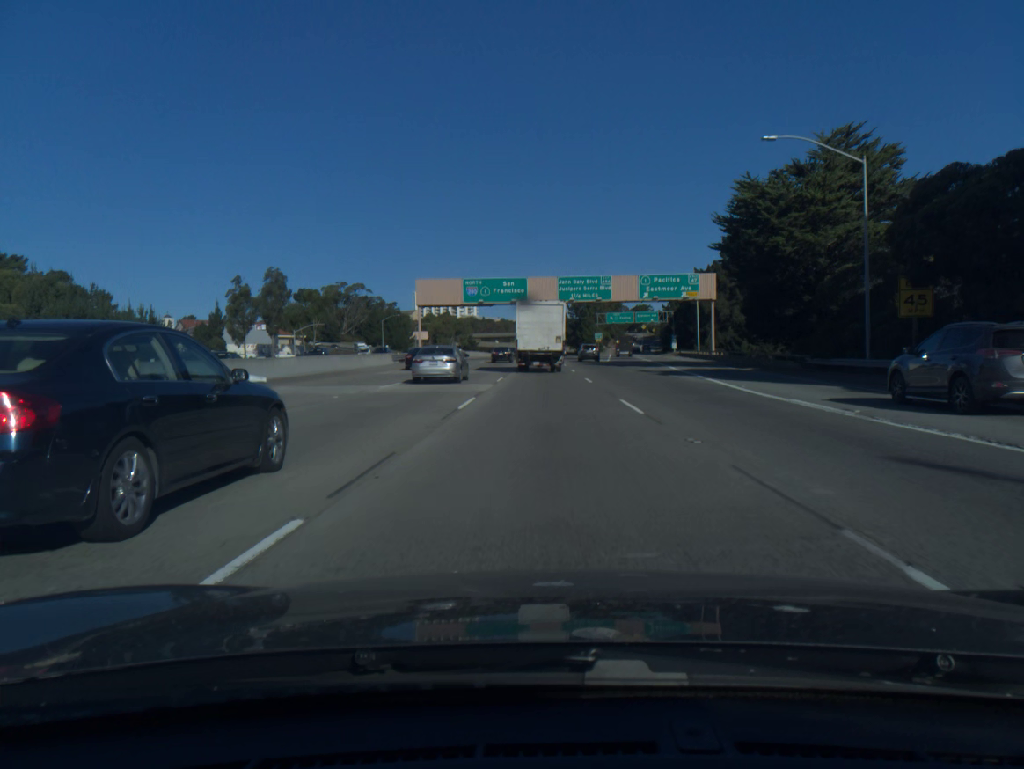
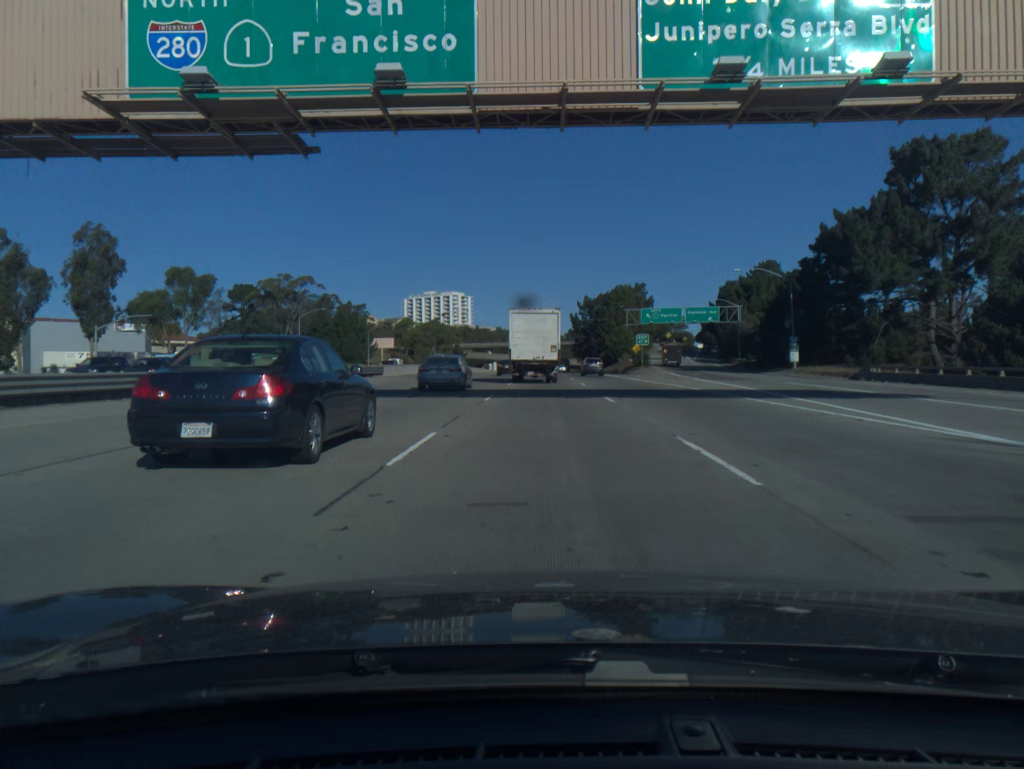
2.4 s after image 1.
(-0.1, +66.4) m; 0°
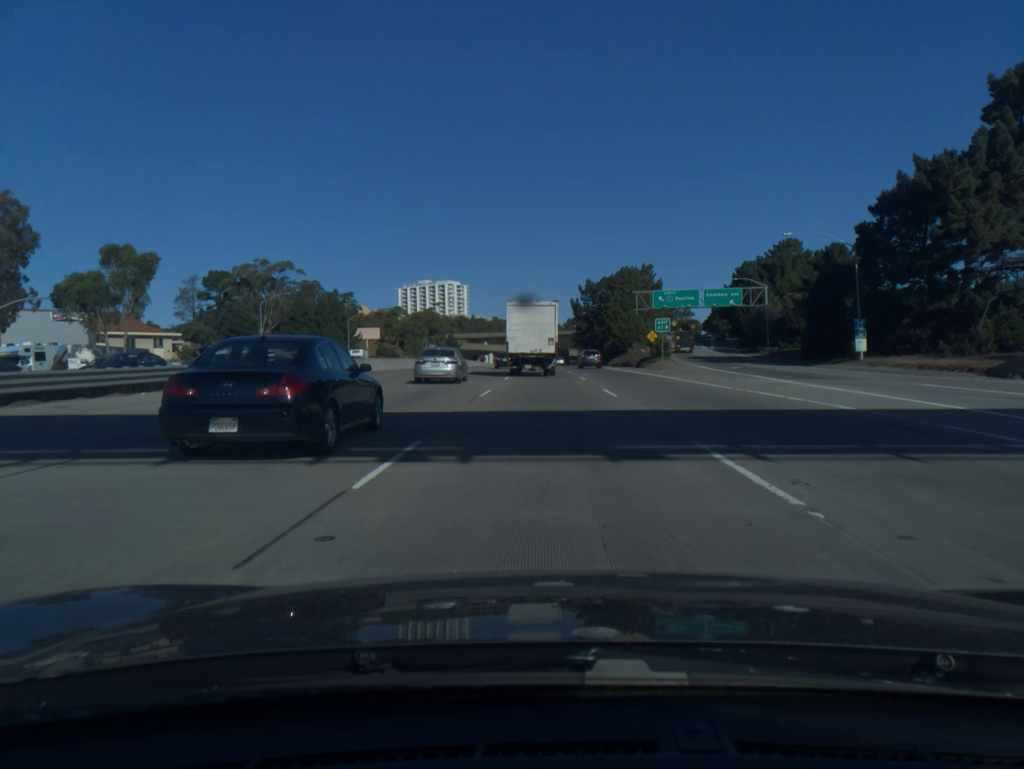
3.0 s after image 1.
(0.0, +16.1) m; 0°
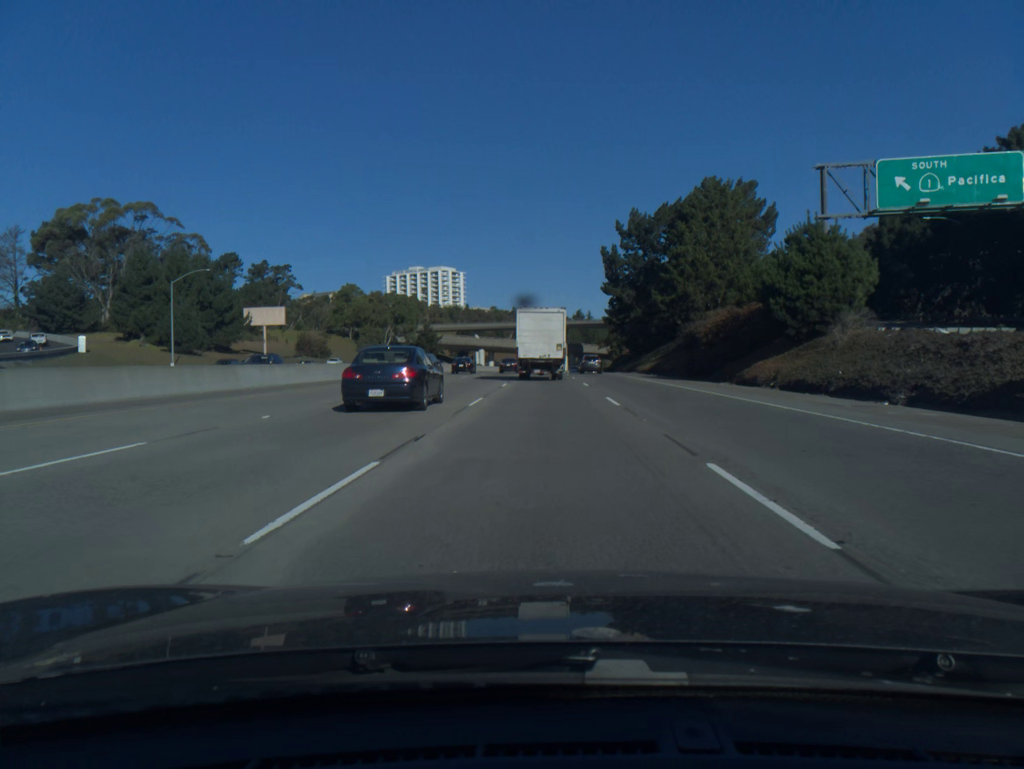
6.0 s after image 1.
(0.0, +77.2) m; -1°
